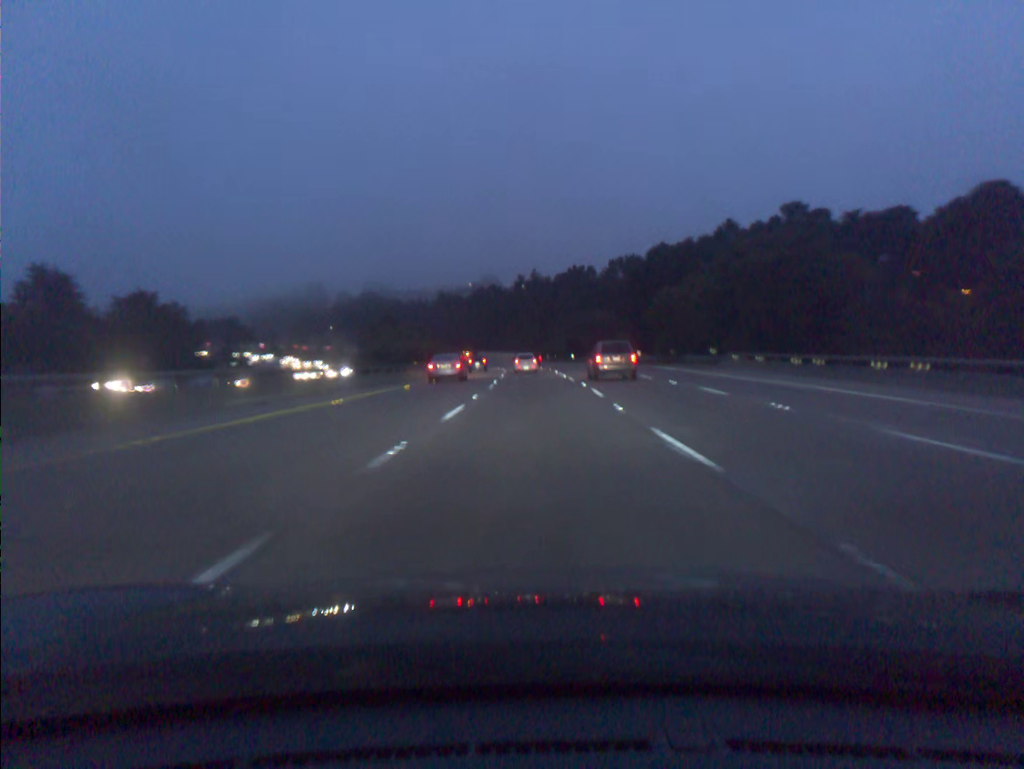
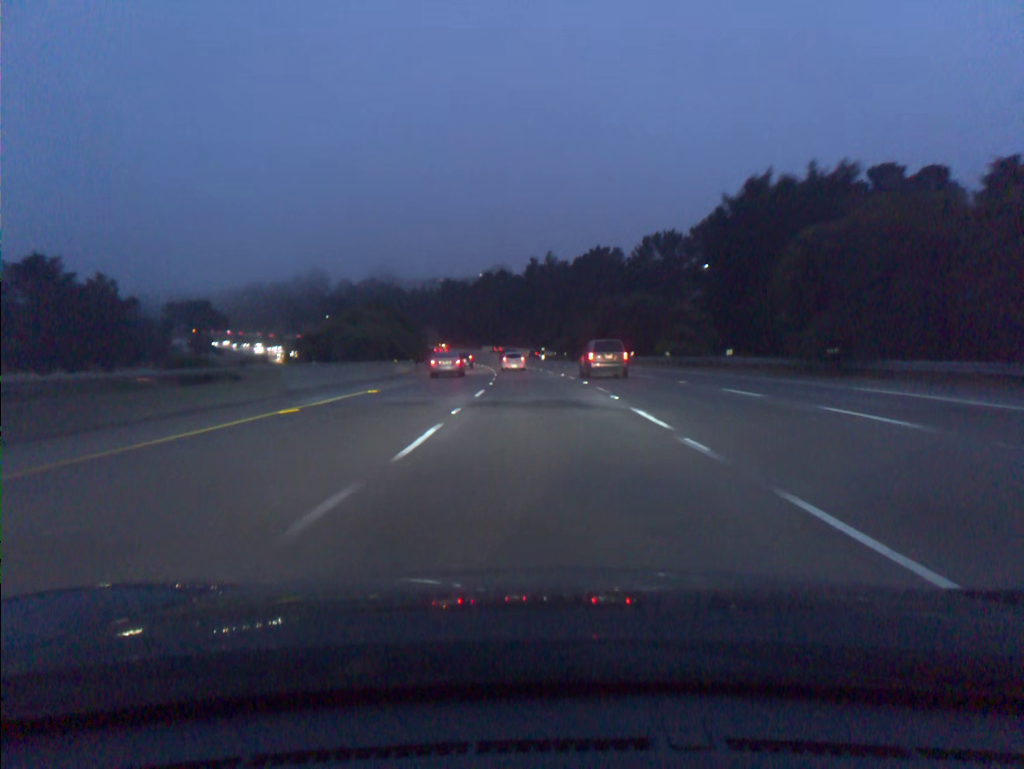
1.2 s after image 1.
(-0.2, +34.8) m; -1°
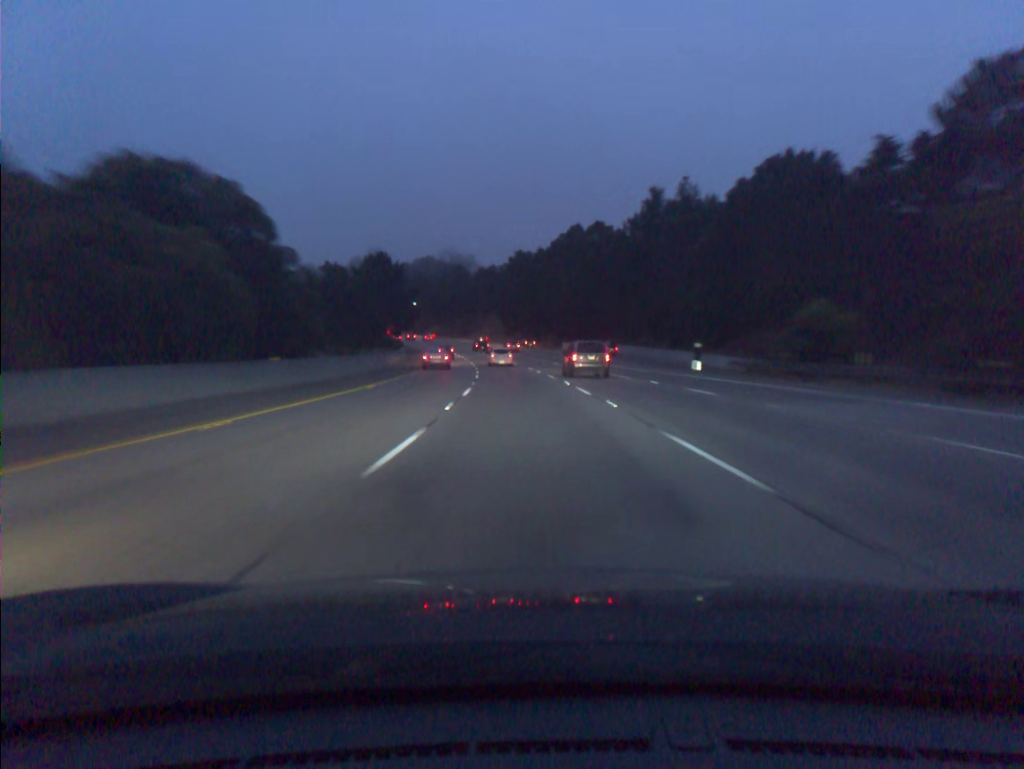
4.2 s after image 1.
(-3.9, +86.7) m; -6°
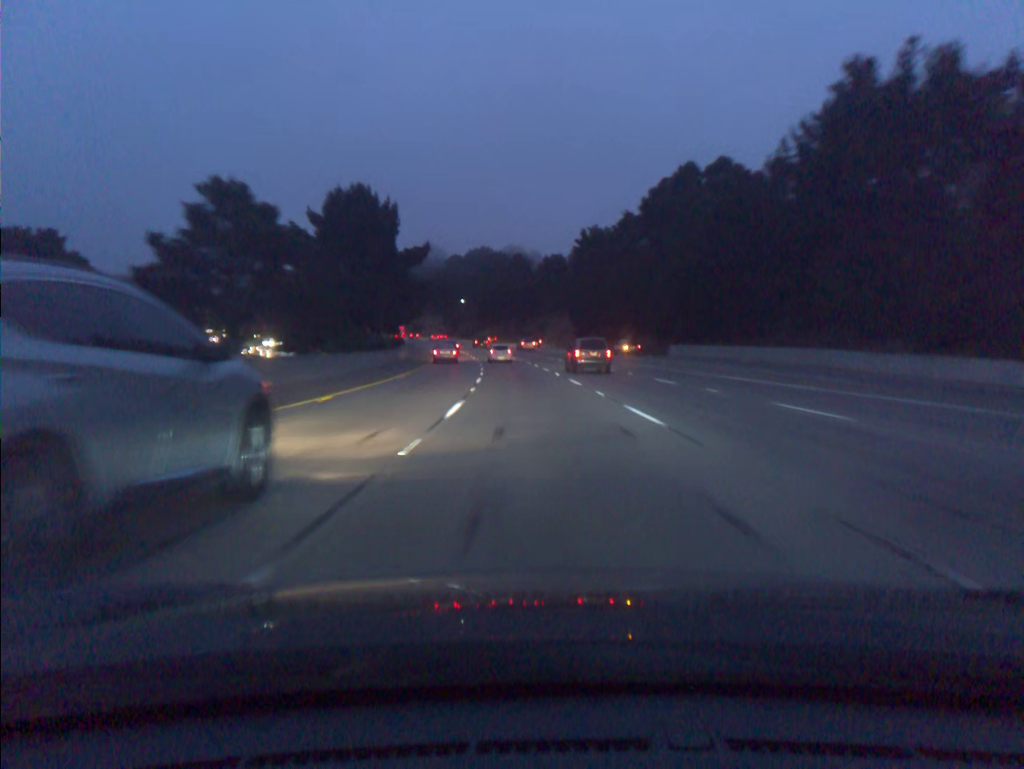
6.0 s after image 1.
(-2.3, +52.0) m; -5°
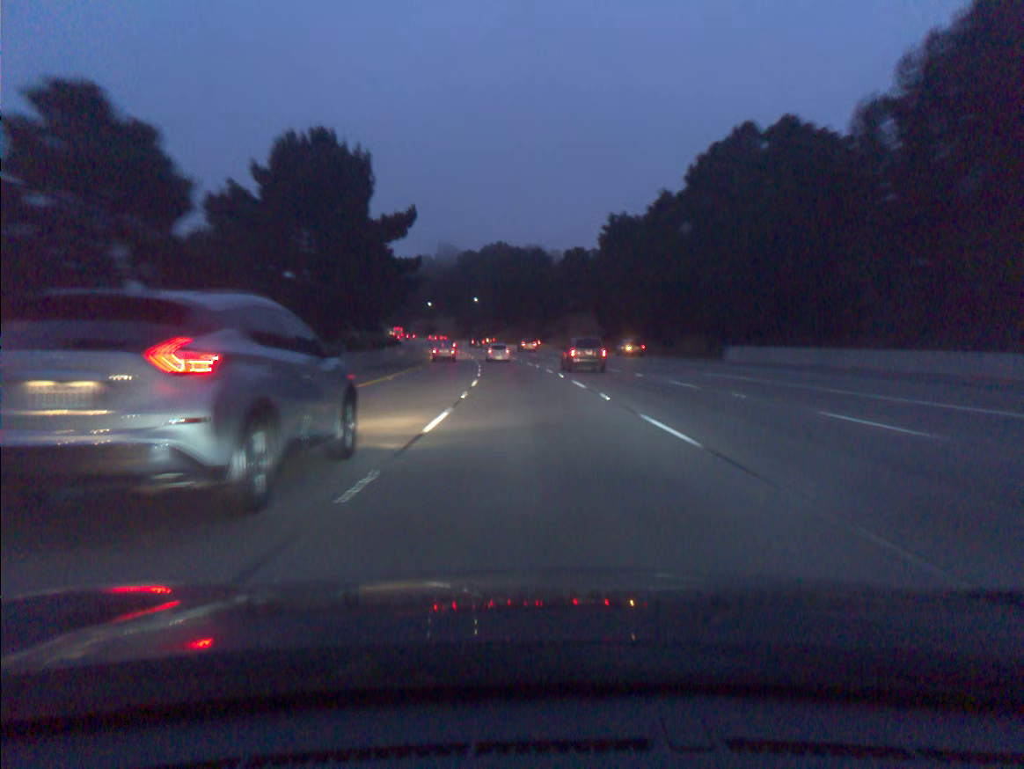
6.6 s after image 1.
(-0.2, +17.3) m; -1°
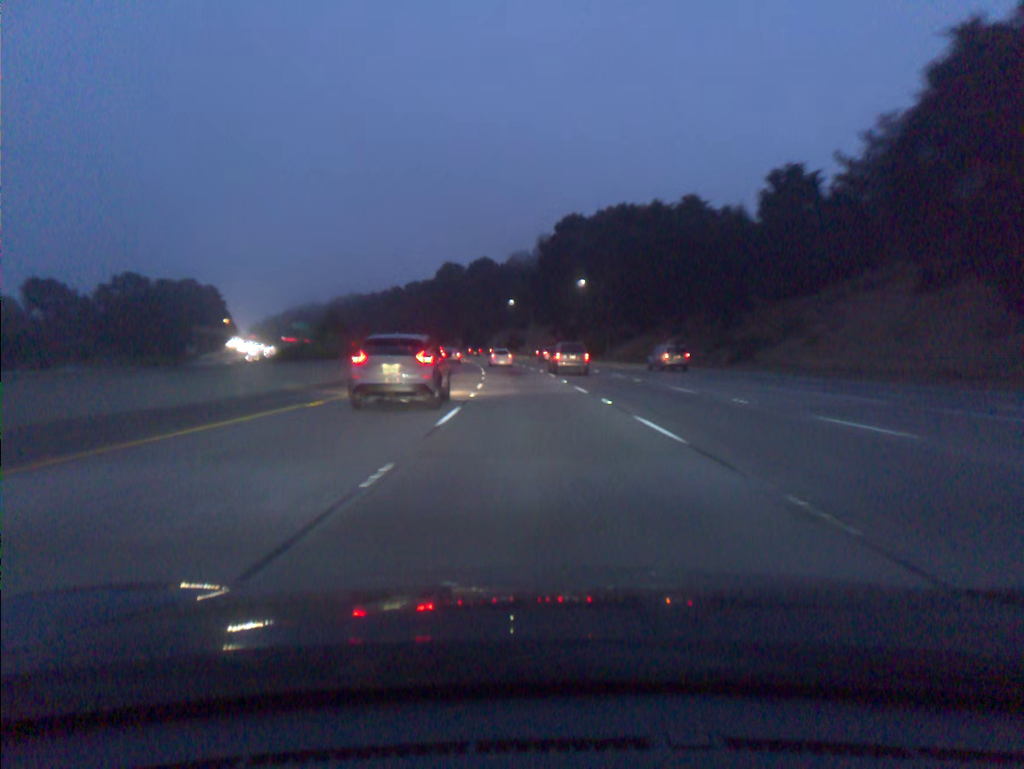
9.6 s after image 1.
(-6.0, +86.0) m; -8°
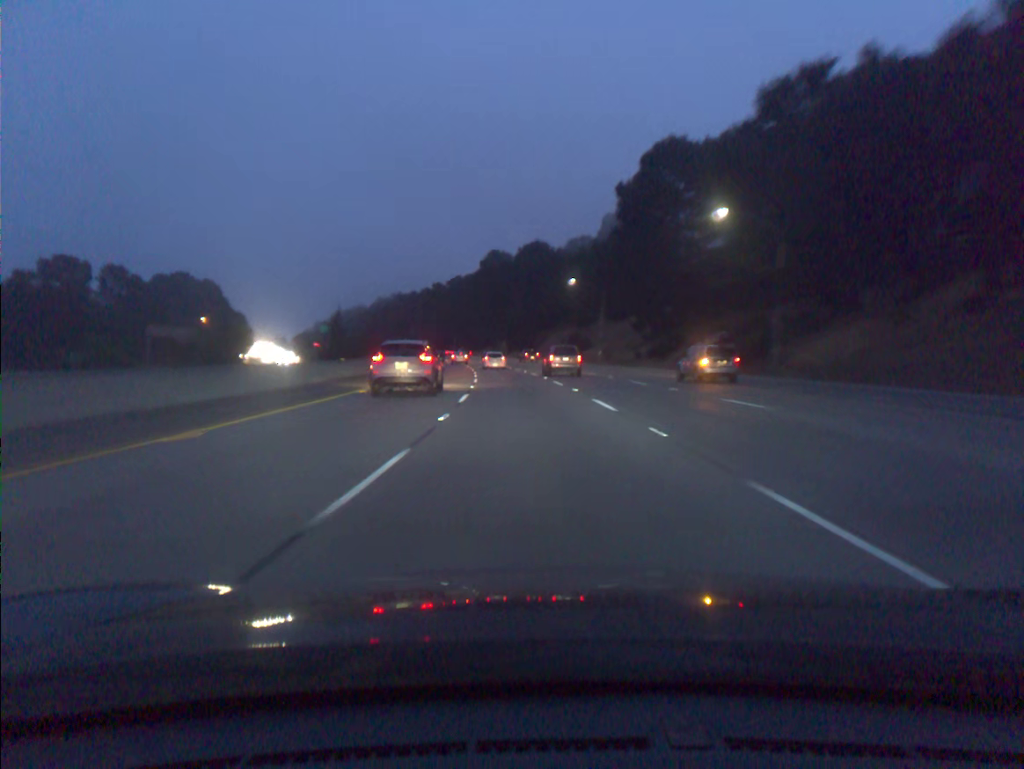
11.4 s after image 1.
(-1.9, +51.6) m; -4°
